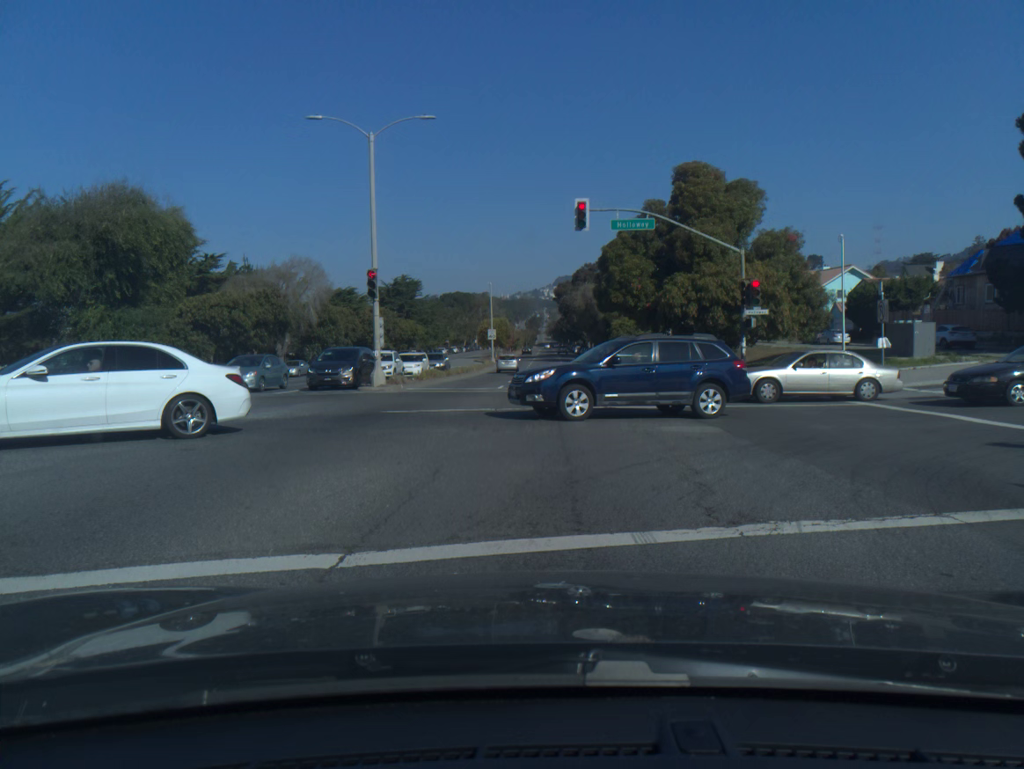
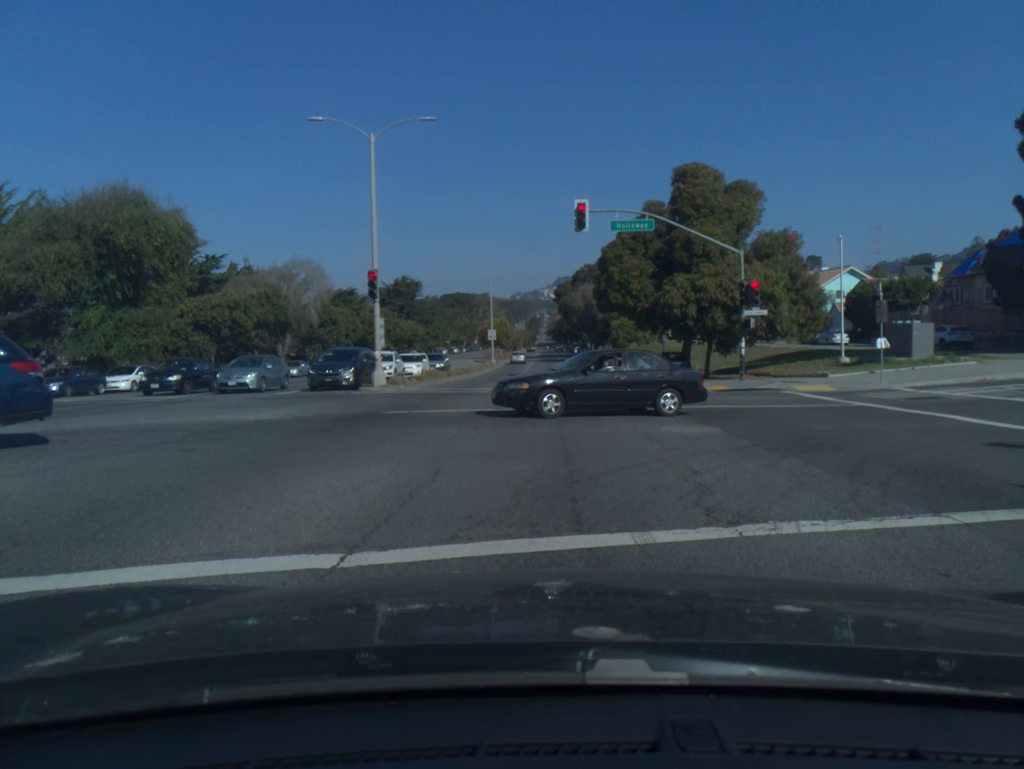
(0.0, 0.0) m; 0°
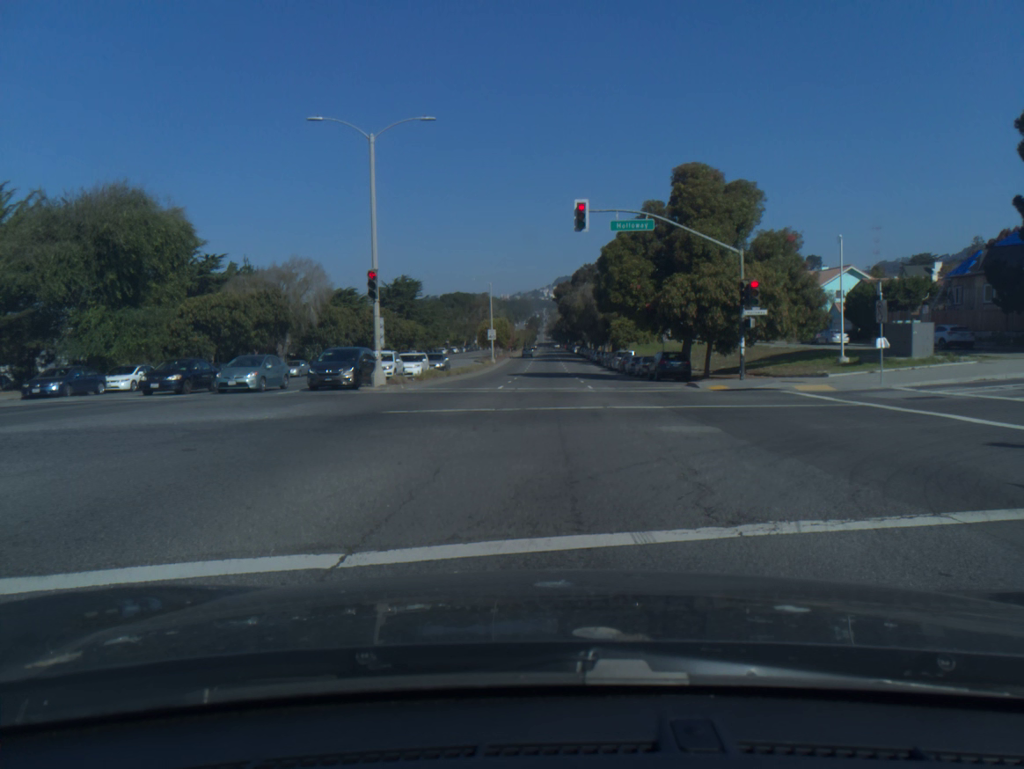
(0.0, 0.0) m; 0°
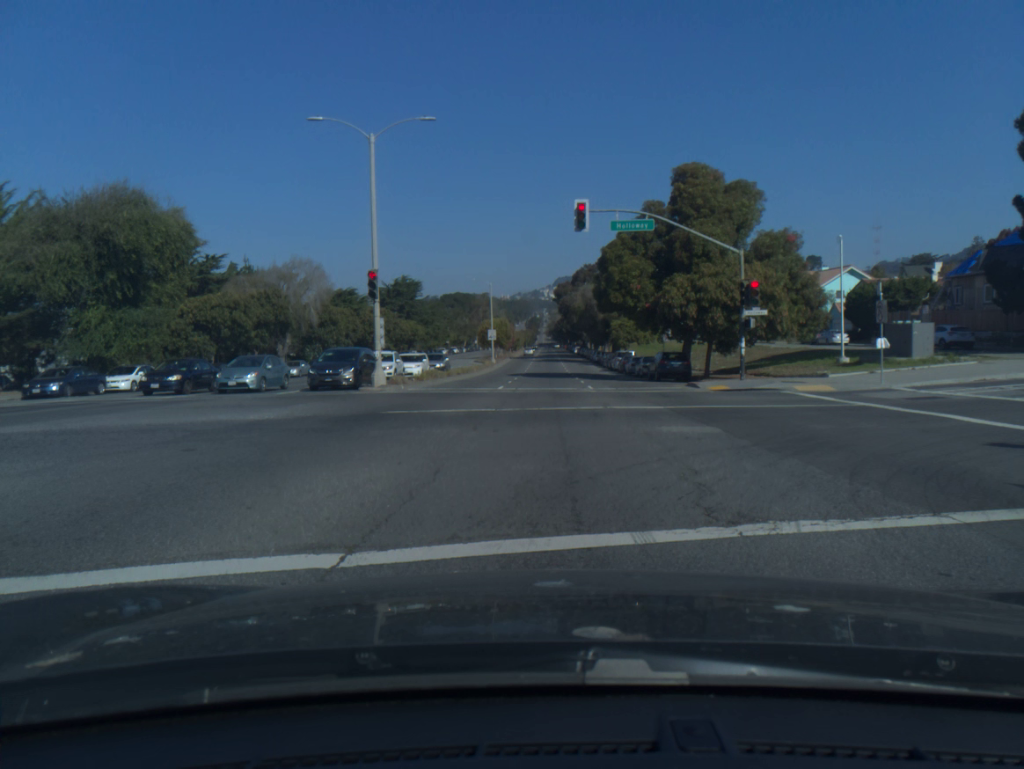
(0.0, 0.0) m; 0°
